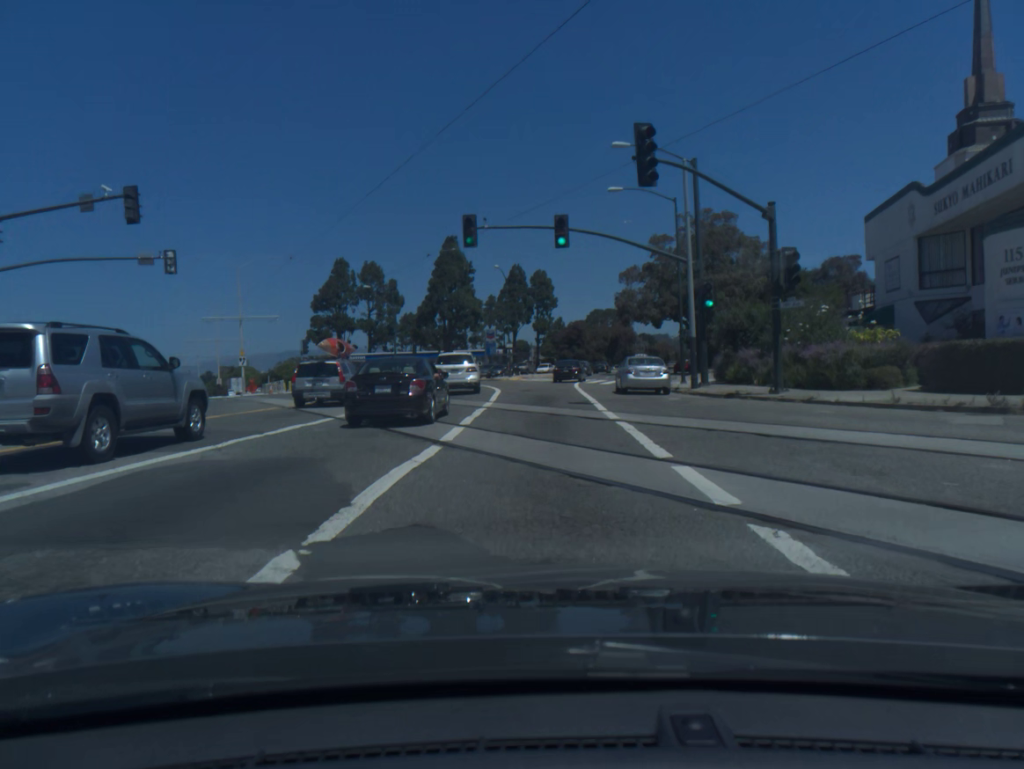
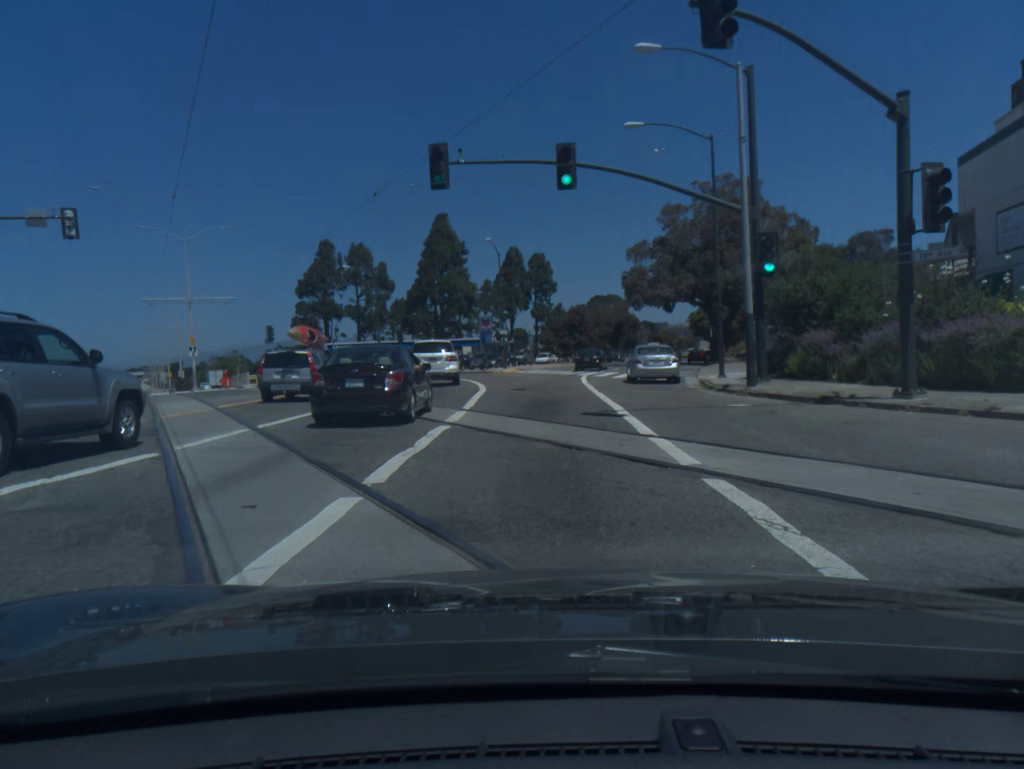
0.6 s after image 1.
(0.0, +8.5) m; 0°
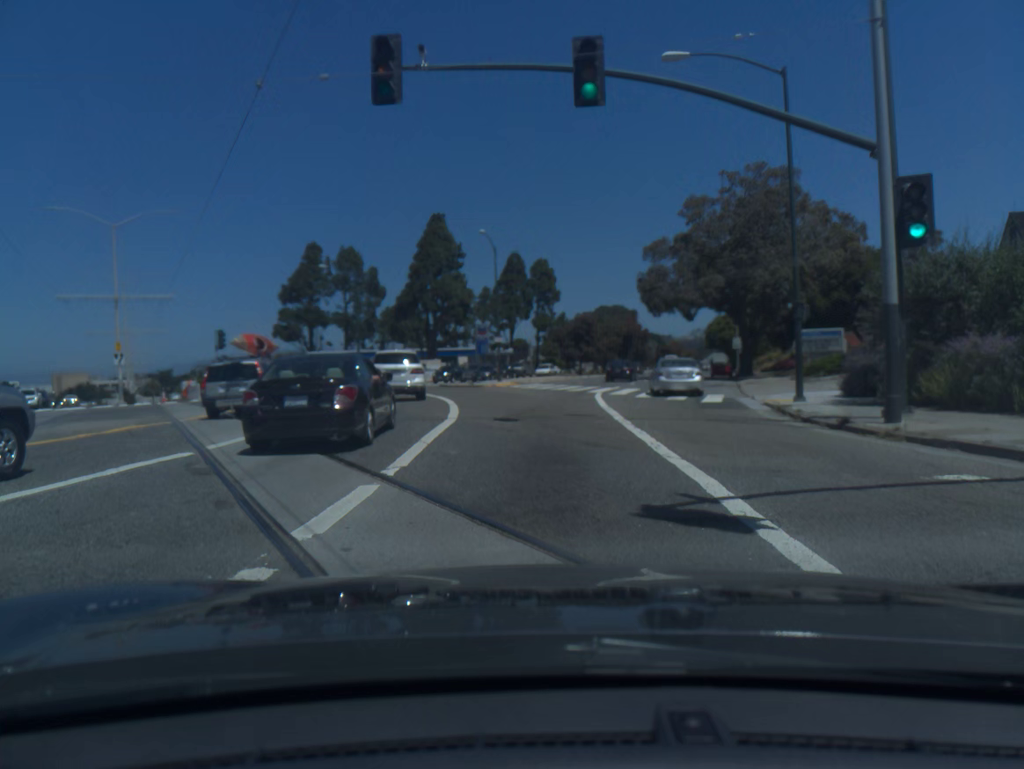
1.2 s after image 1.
(0.0, +8.8) m; 0°
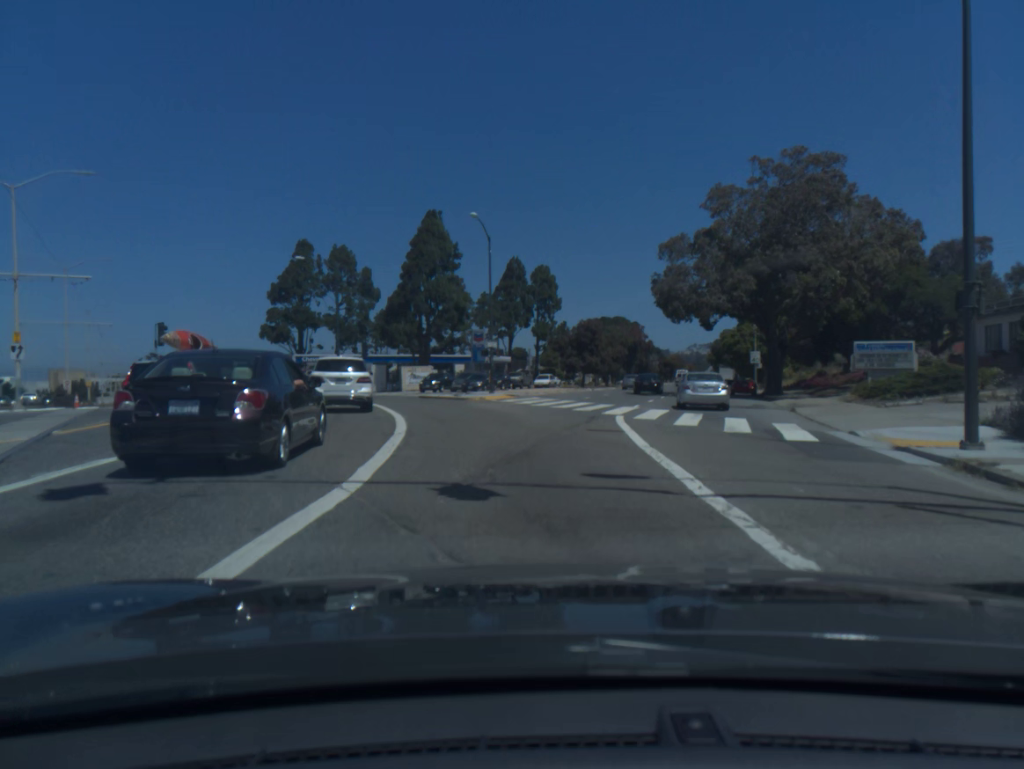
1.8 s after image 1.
(-0.1, +8.9) m; 0°
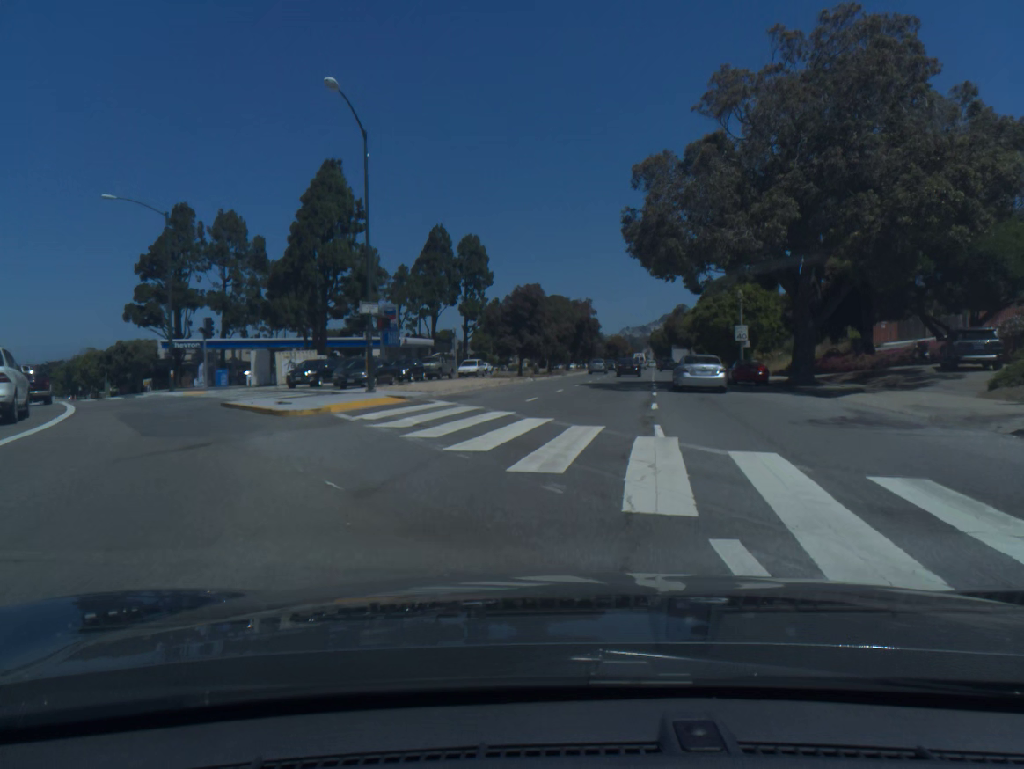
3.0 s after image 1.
(+0.7, +18.0) m; +5°
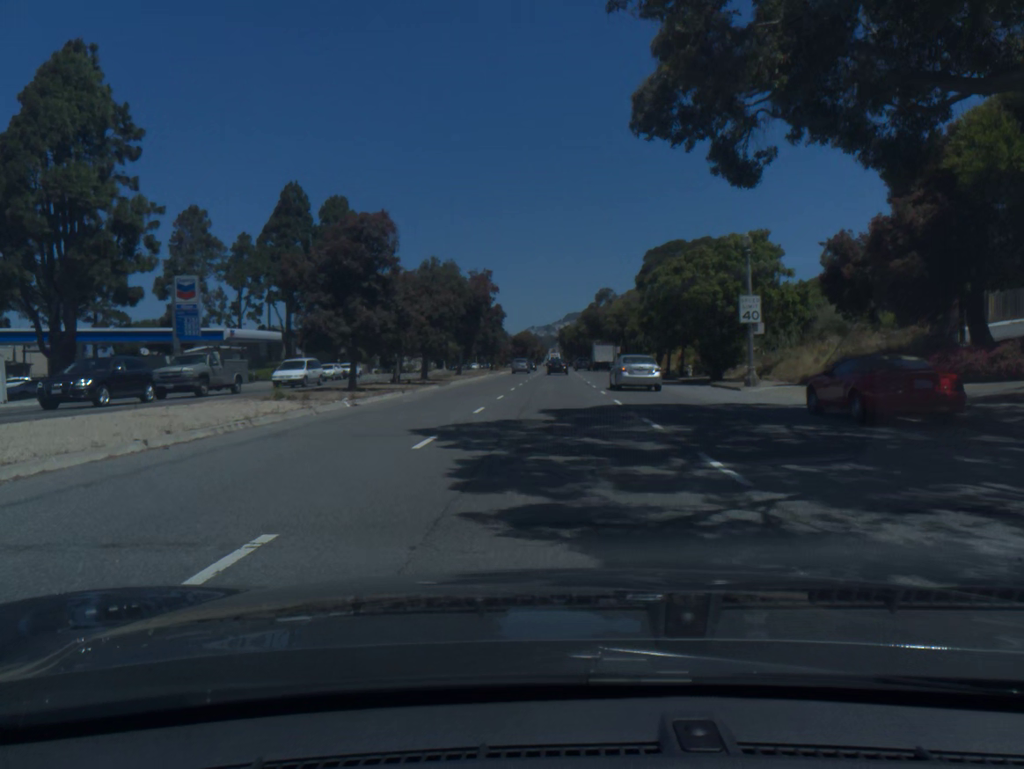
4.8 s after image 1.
(+2.1, +27.1) m; +7°
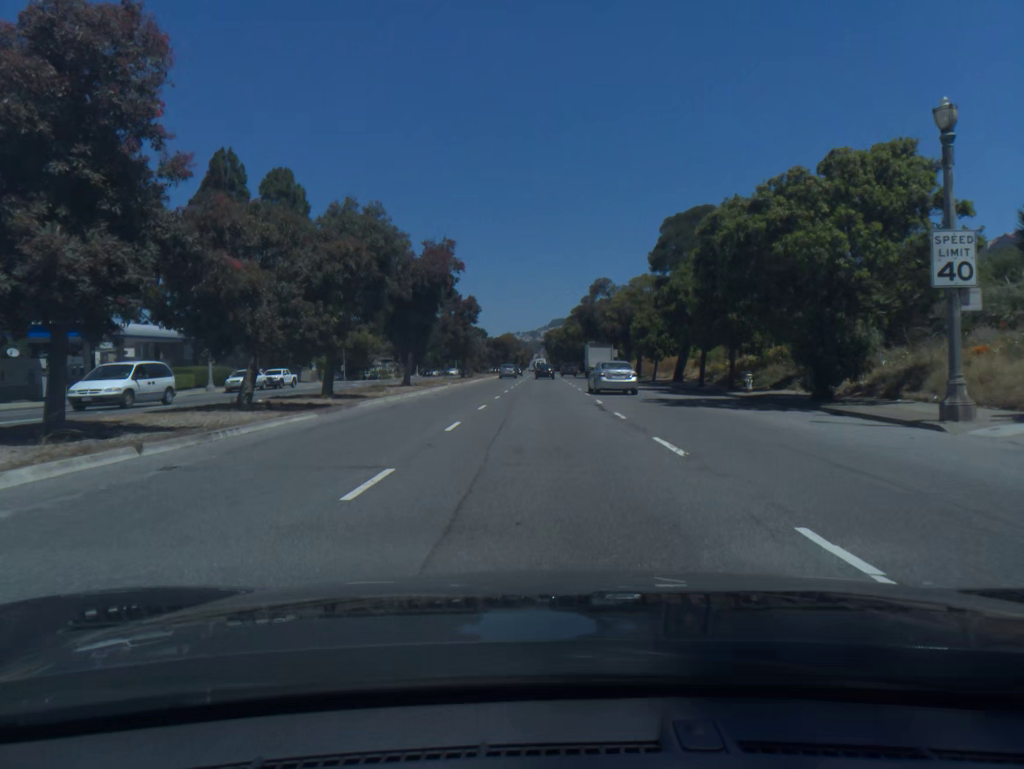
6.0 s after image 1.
(+0.2, +18.2) m; +1°
